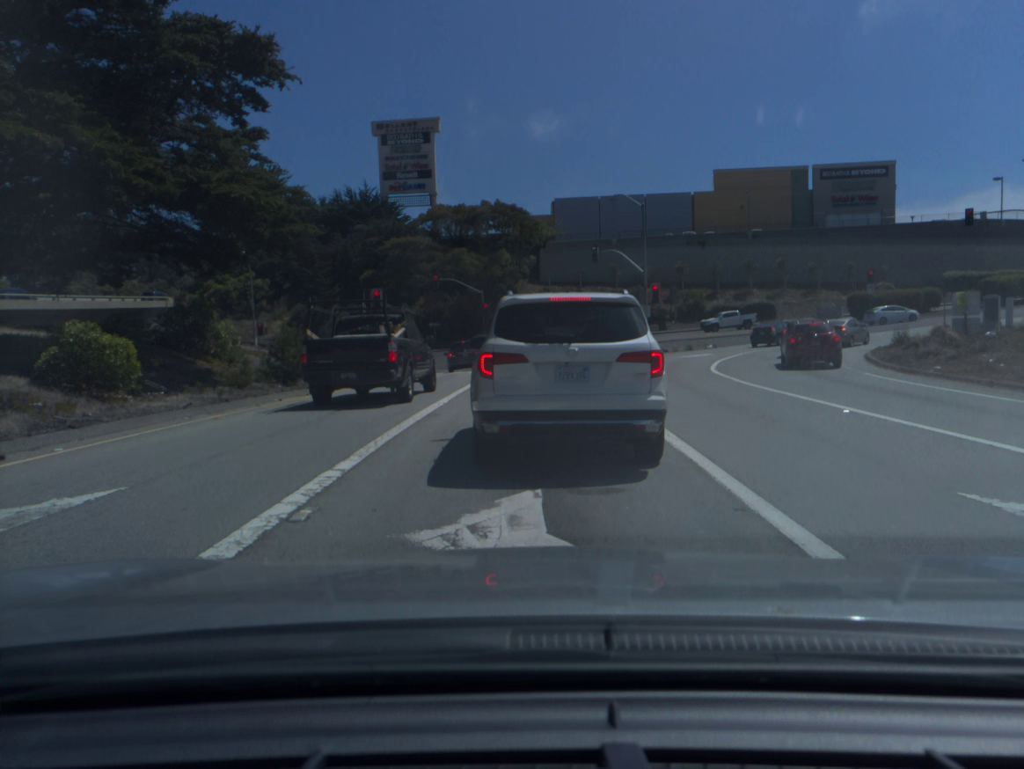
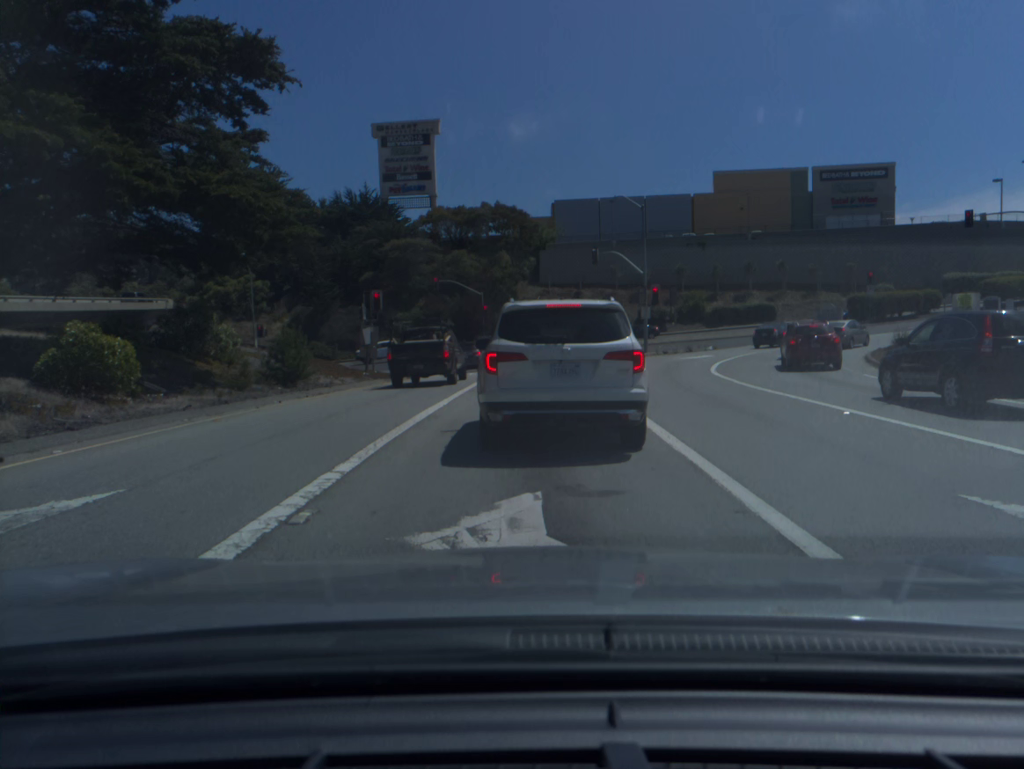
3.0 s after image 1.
(0.0, 0.0) m; 0°
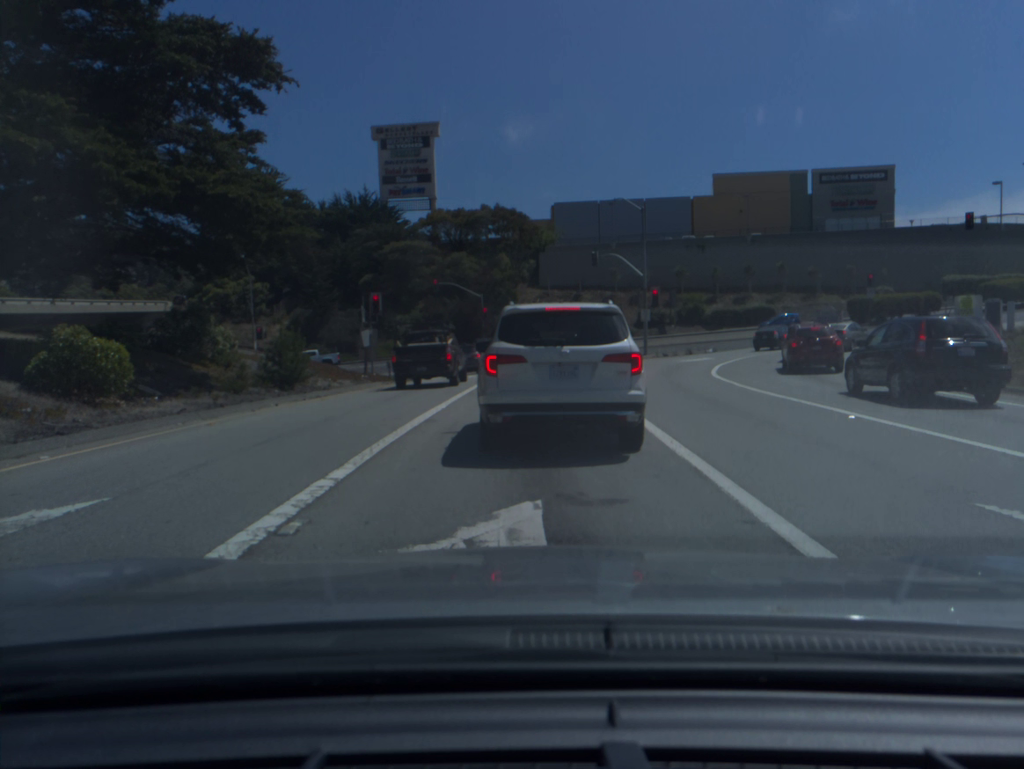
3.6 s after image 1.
(0.0, +0.2) m; 0°
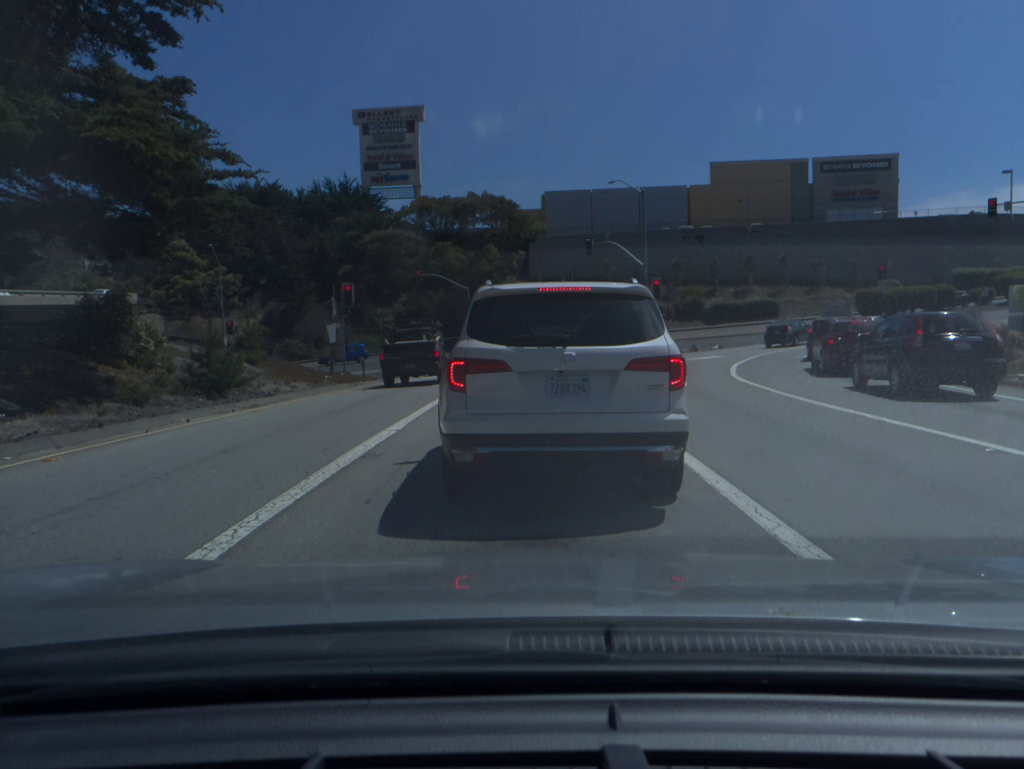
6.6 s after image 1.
(+0.1, +4.1) m; +1°
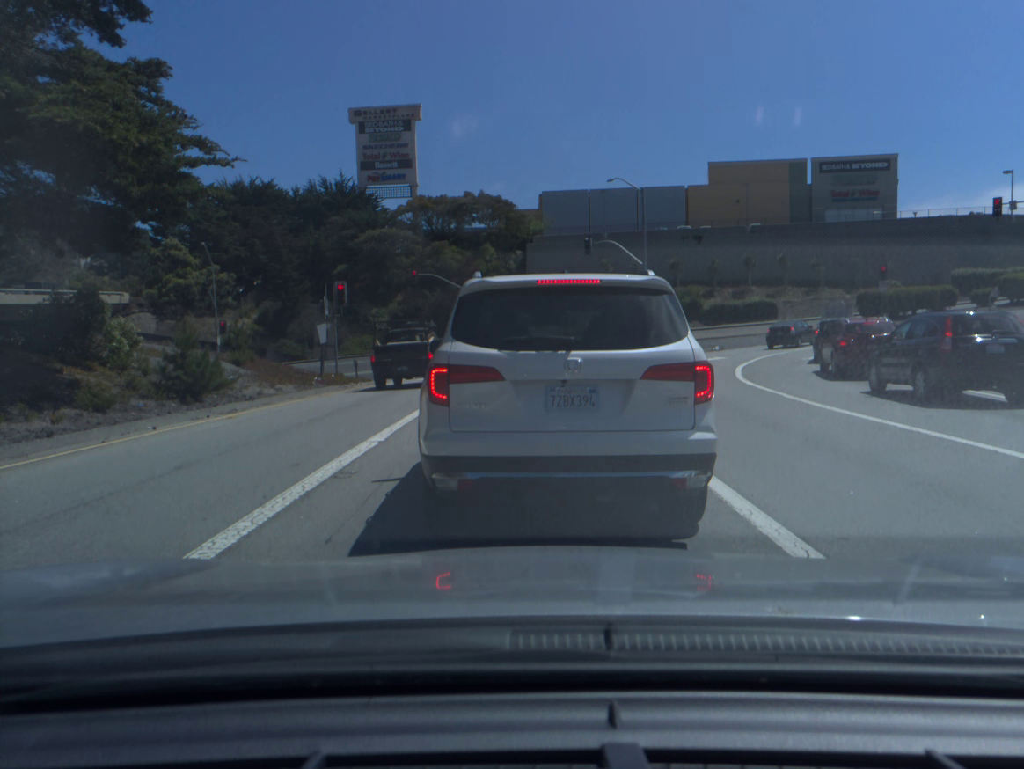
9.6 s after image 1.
(0.0, +1.3) m; 0°
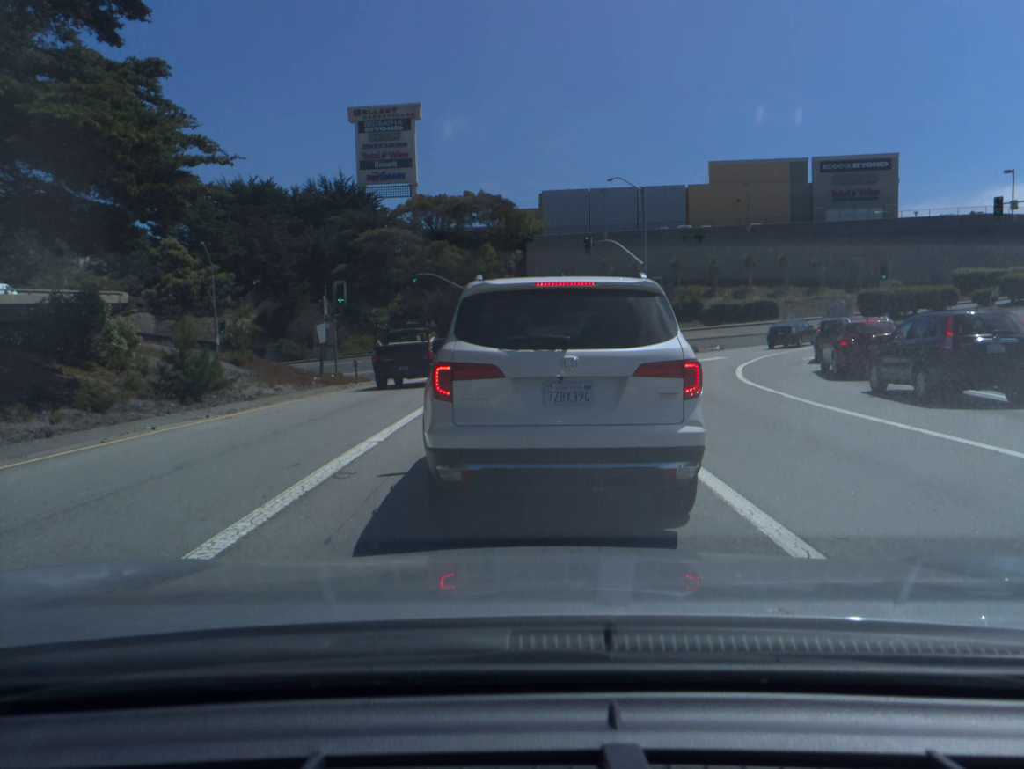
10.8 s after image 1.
(0.0, 0.0) m; 0°
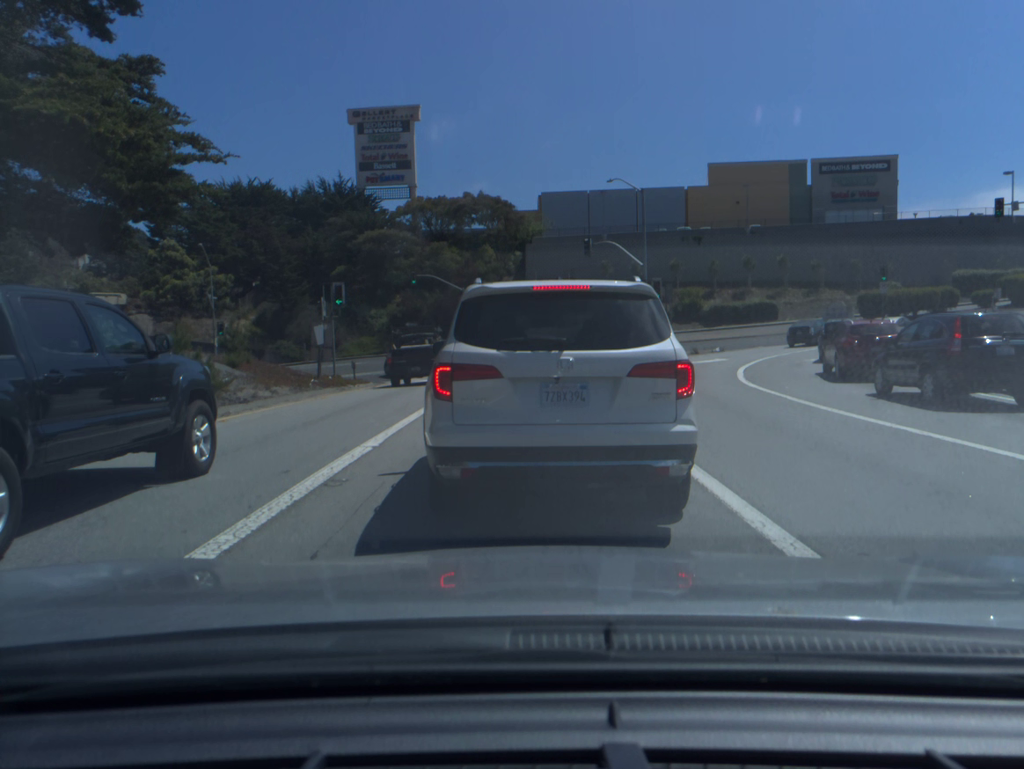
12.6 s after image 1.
(0.0, +0.3) m; 0°
